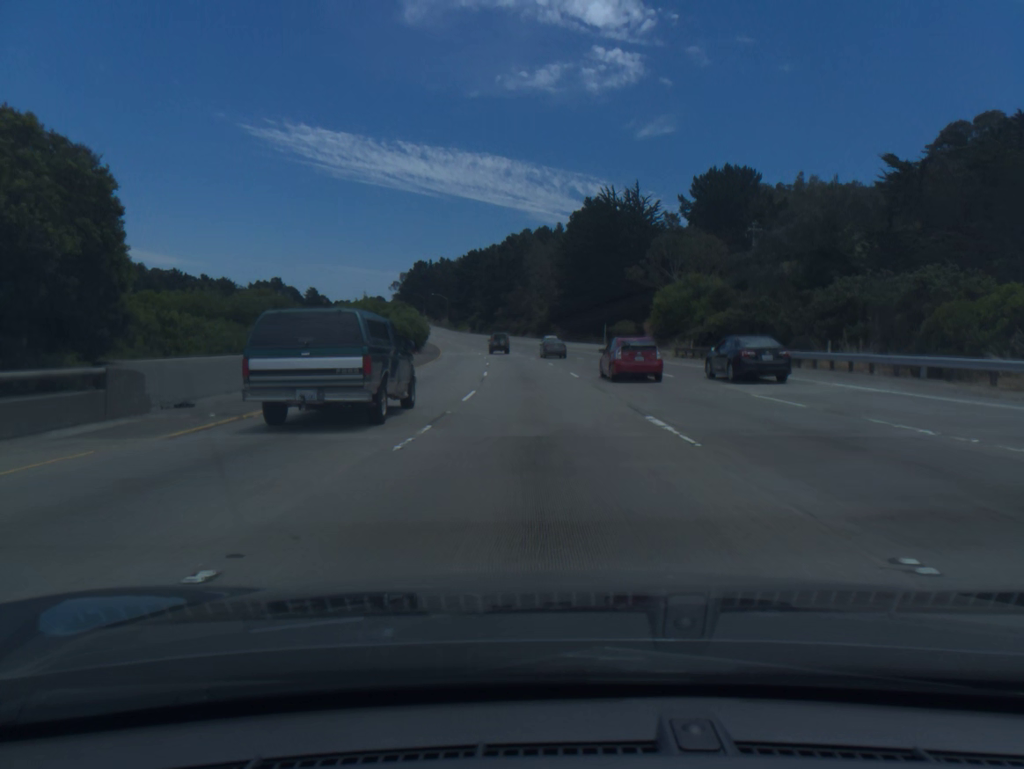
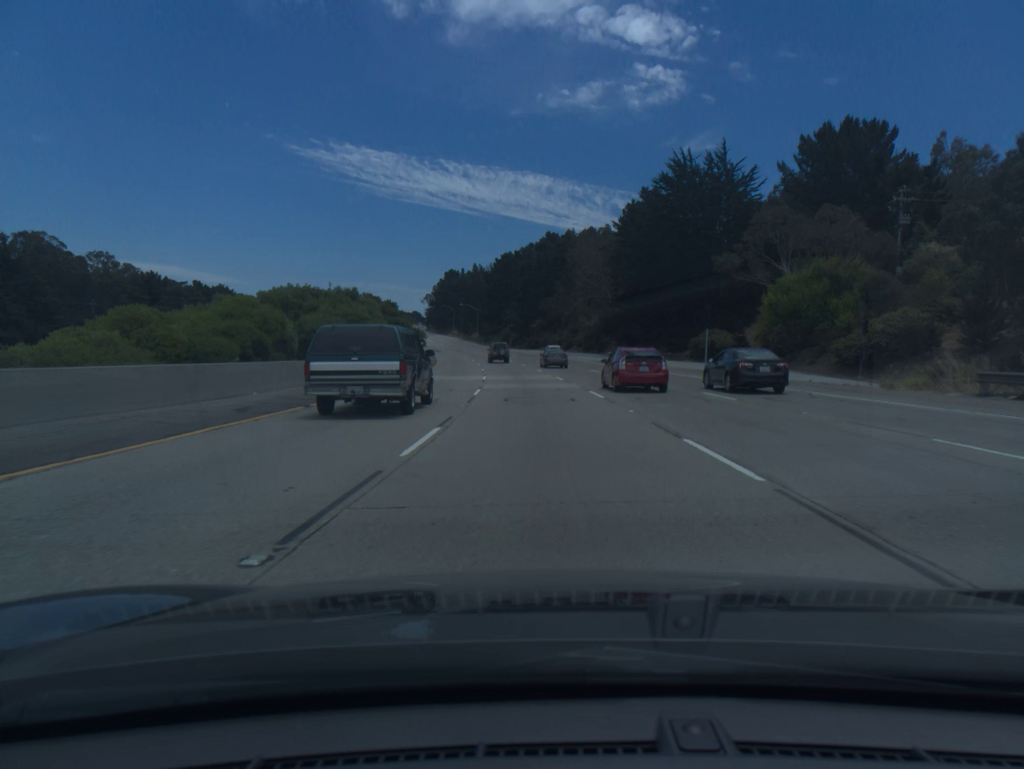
(-1.0, +37.0) m; -3°
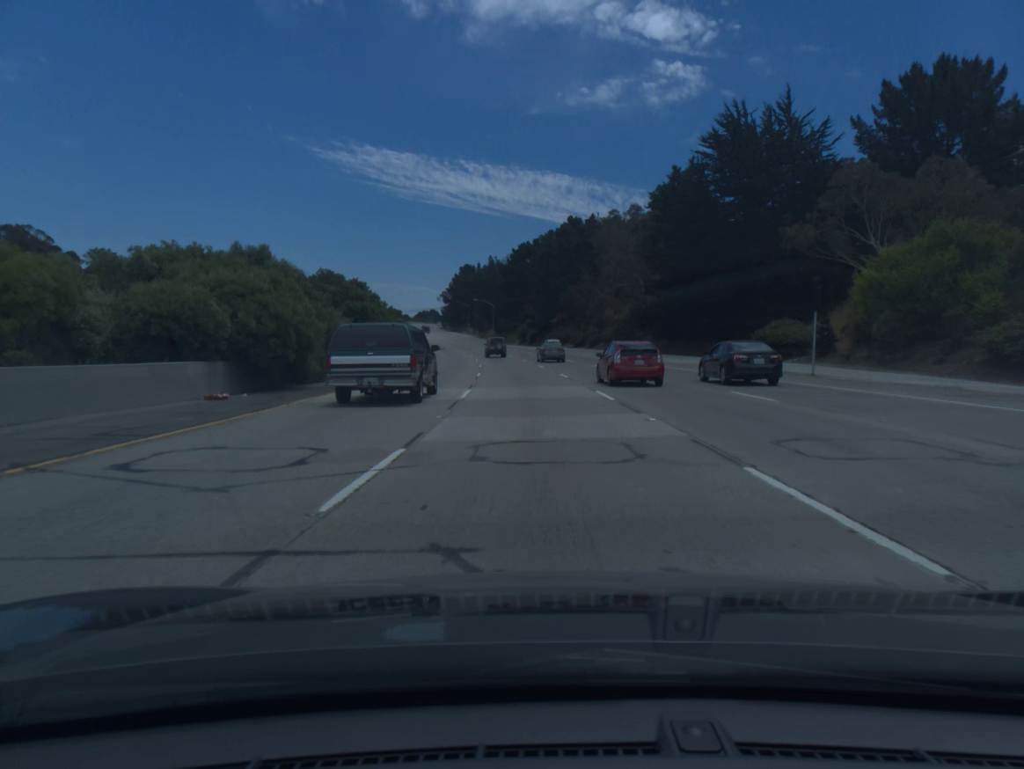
(-0.2, +18.4) m; -1°
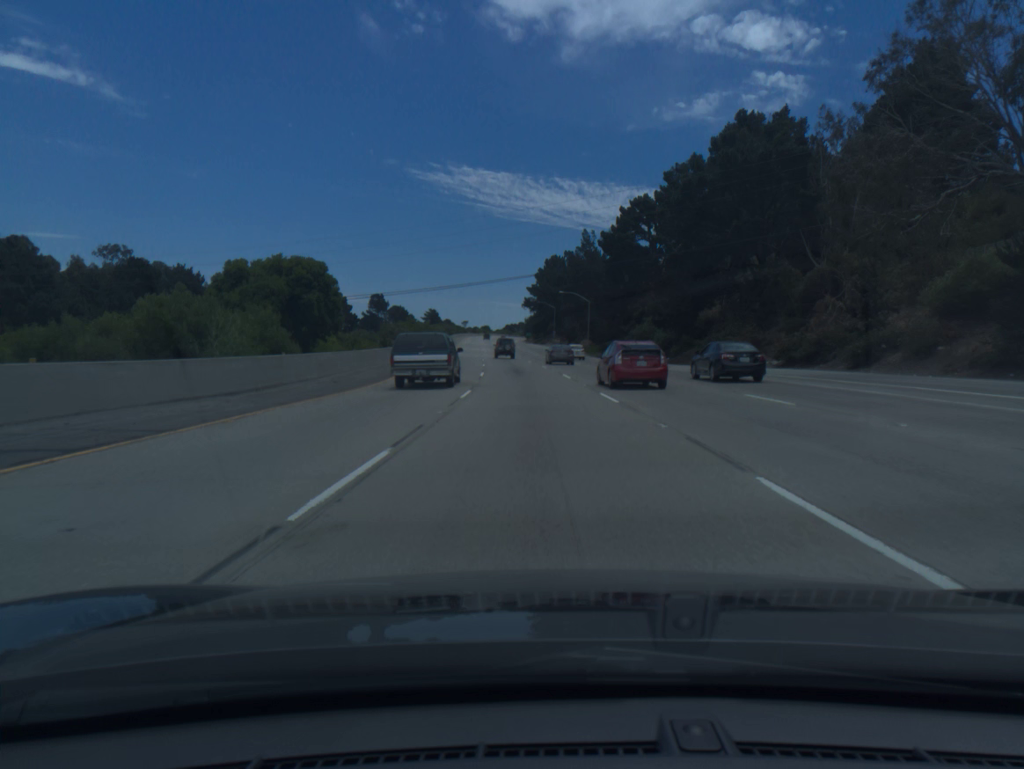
(-4.3, +72.9) m; -7°
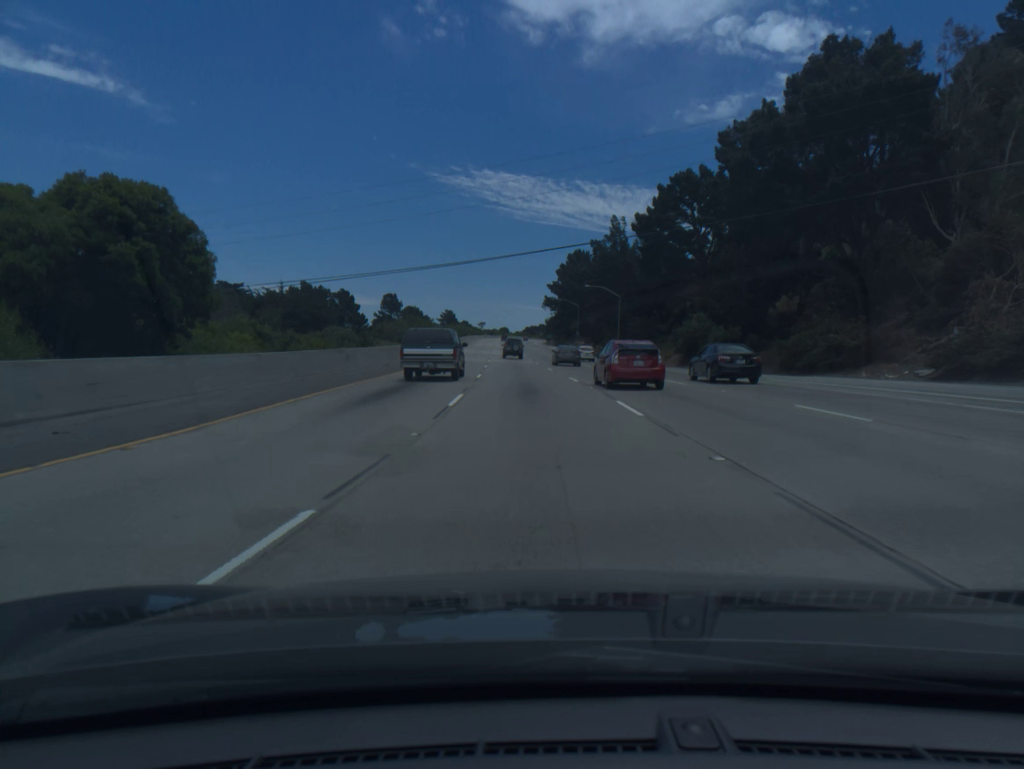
(-0.2, +18.2) m; -2°
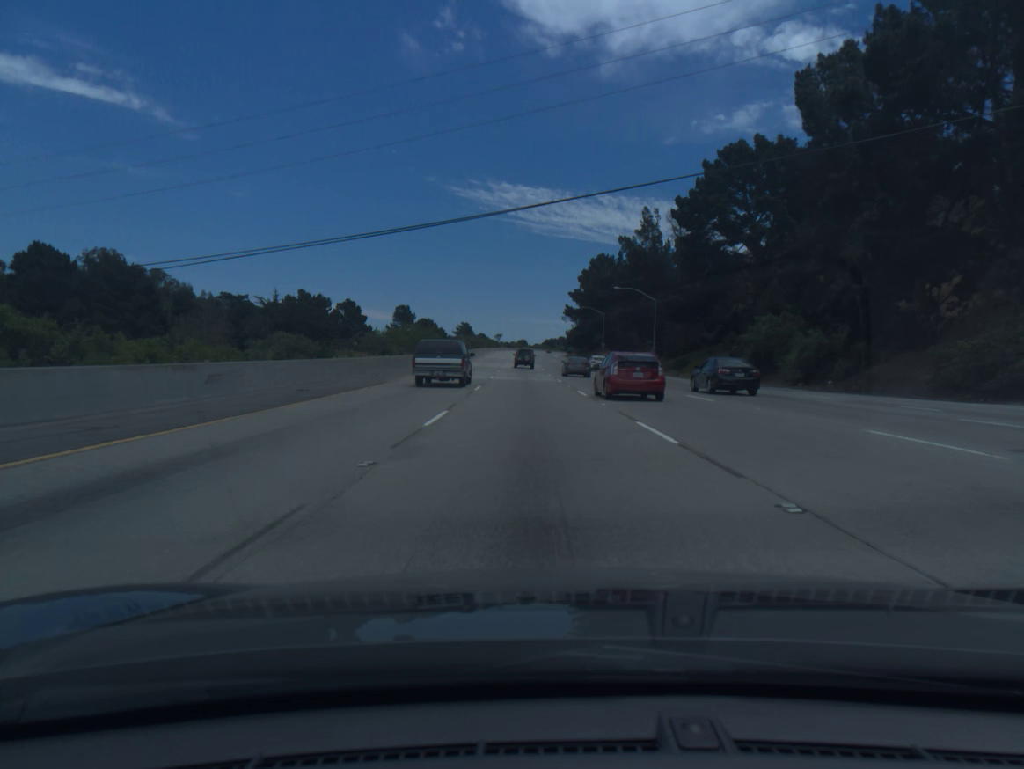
(-0.2, +18.2) m; -1°
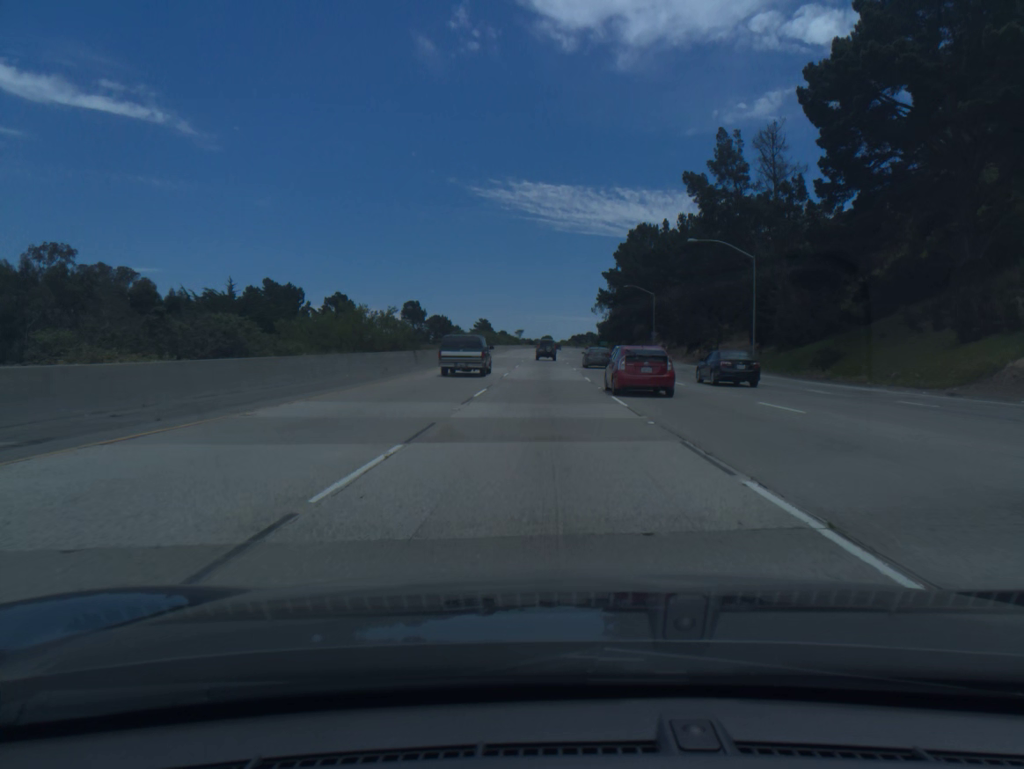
(-0.7, +36.3) m; -2°
